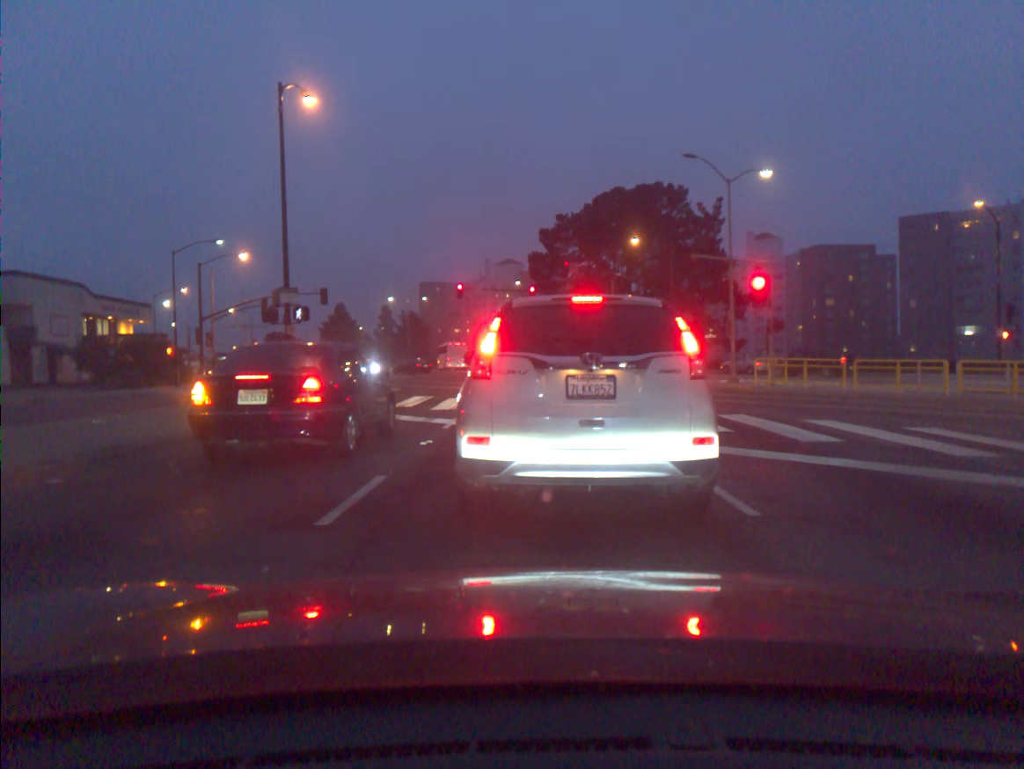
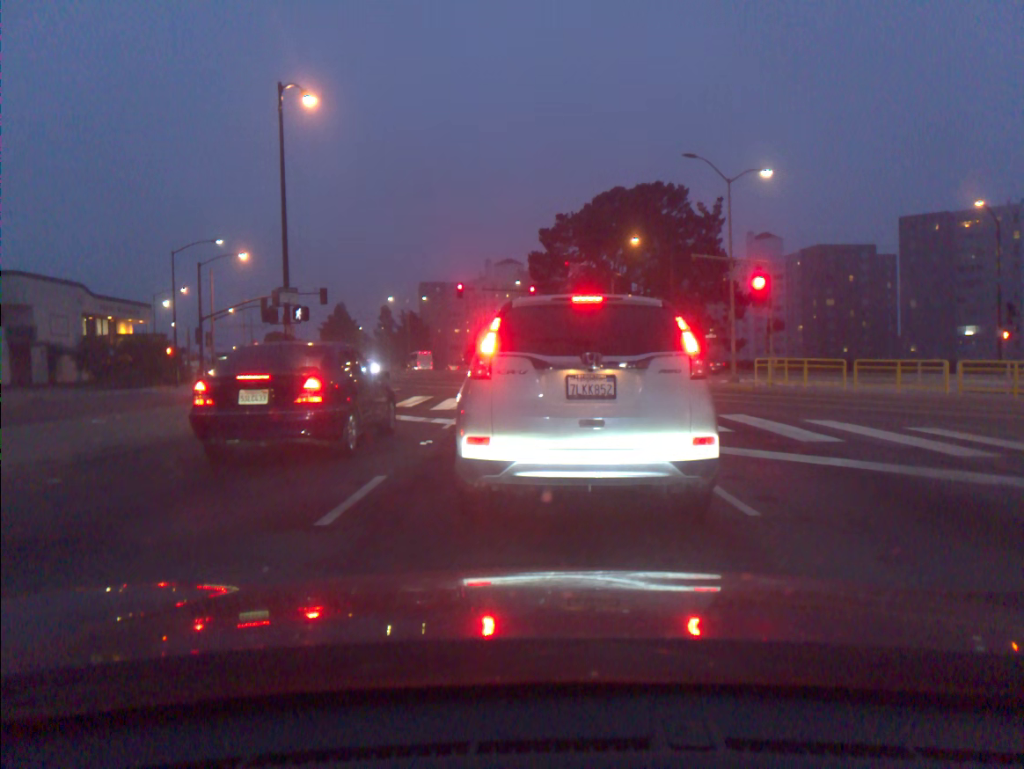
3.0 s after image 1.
(0.0, 0.0) m; 0°
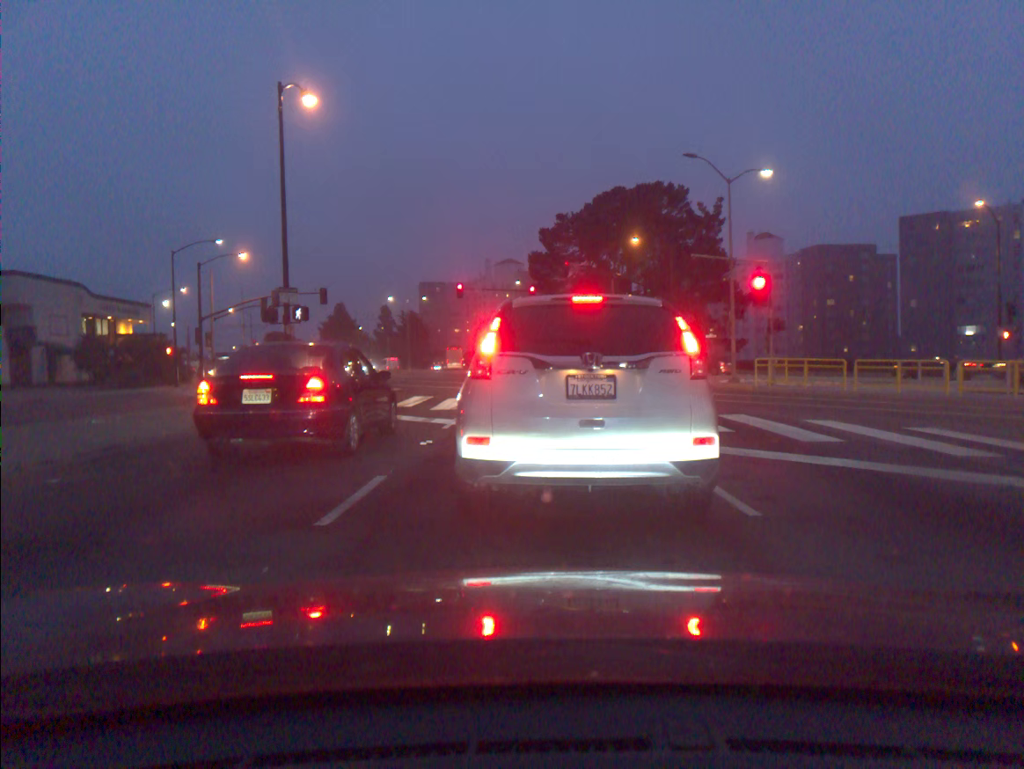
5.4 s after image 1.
(0.0, 0.0) m; 0°
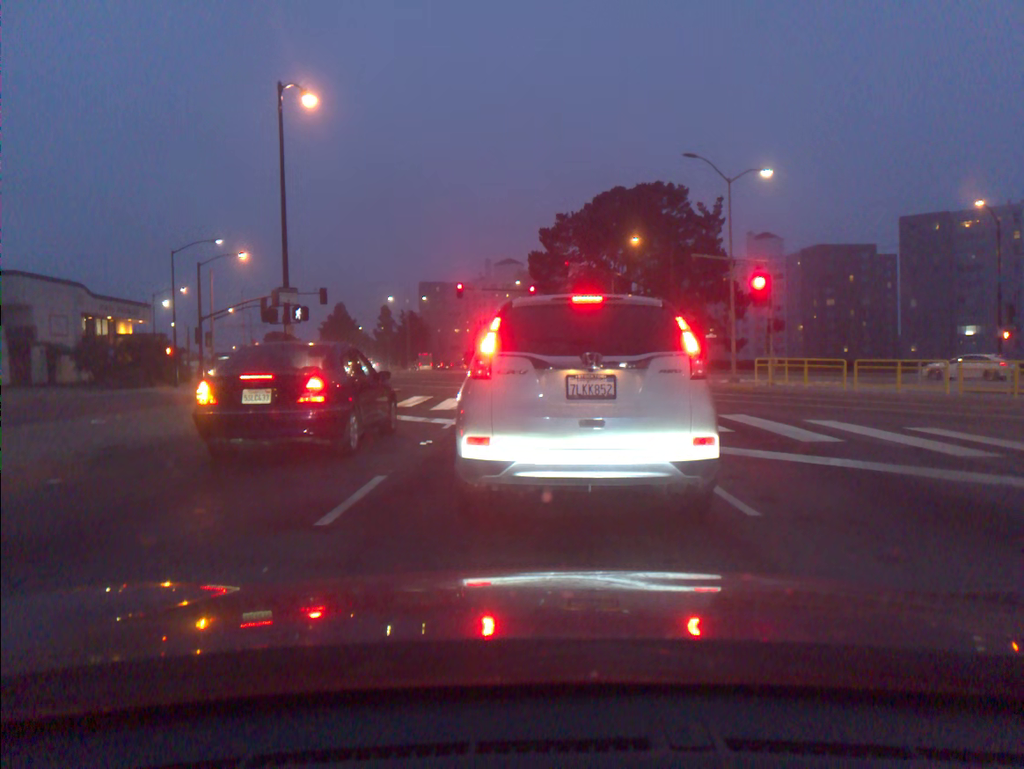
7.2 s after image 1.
(0.0, 0.0) m; 0°
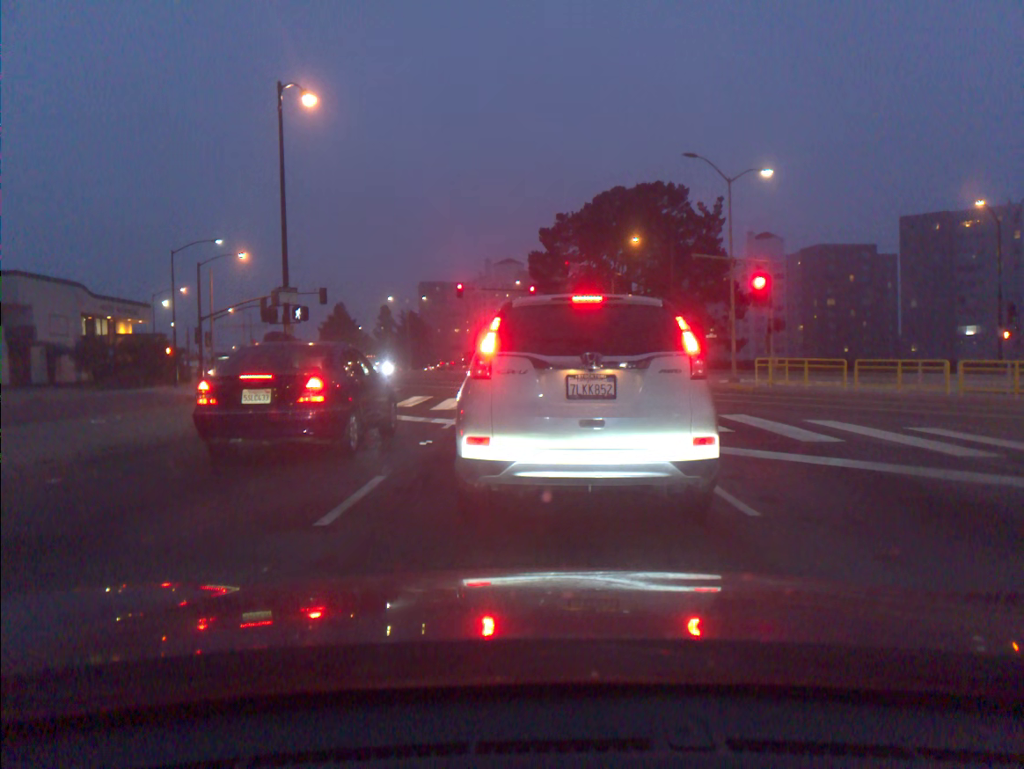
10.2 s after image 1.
(0.0, 0.0) m; 0°
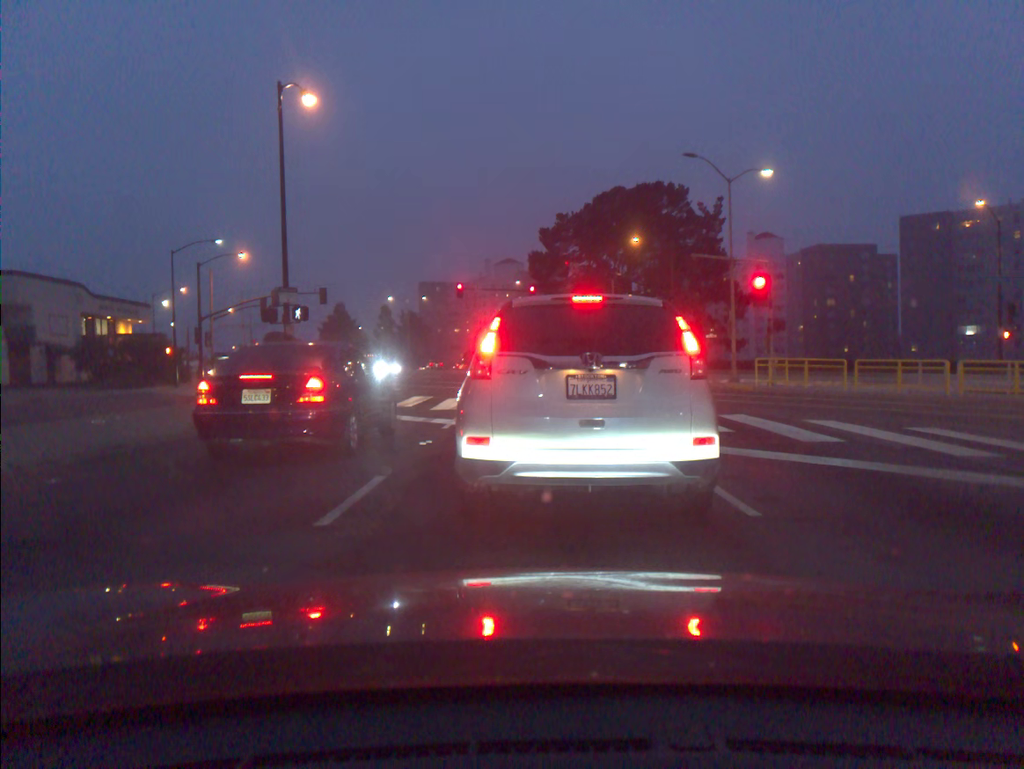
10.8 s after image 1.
(0.0, 0.0) m; 0°
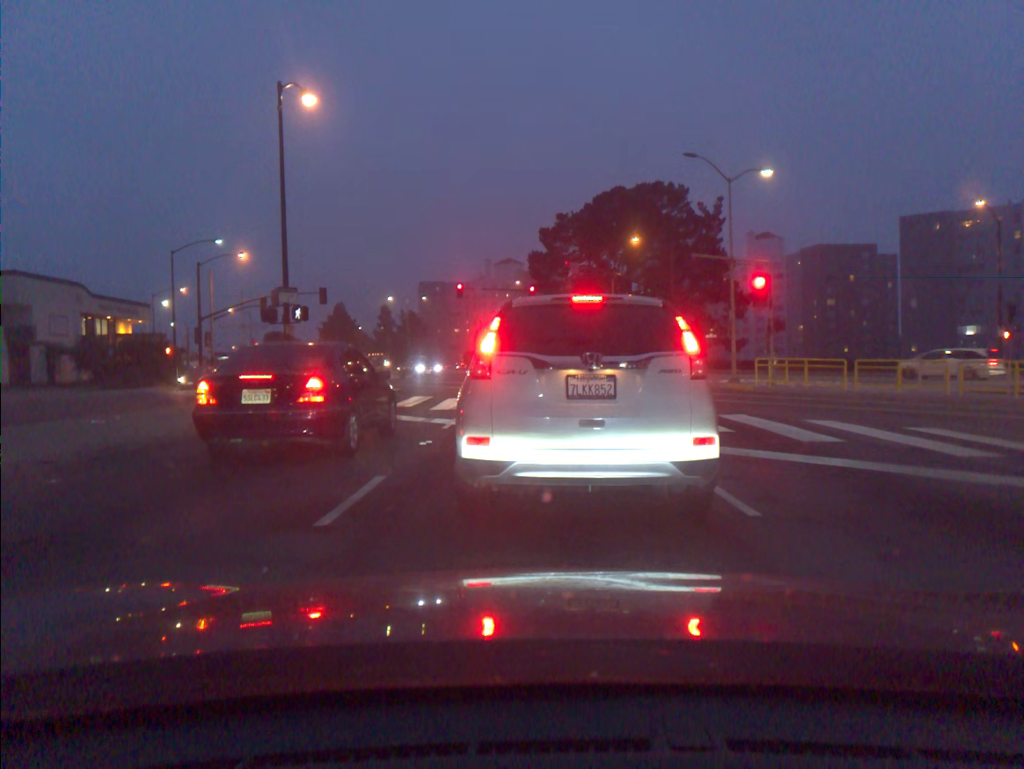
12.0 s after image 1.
(0.0, 0.0) m; 0°
